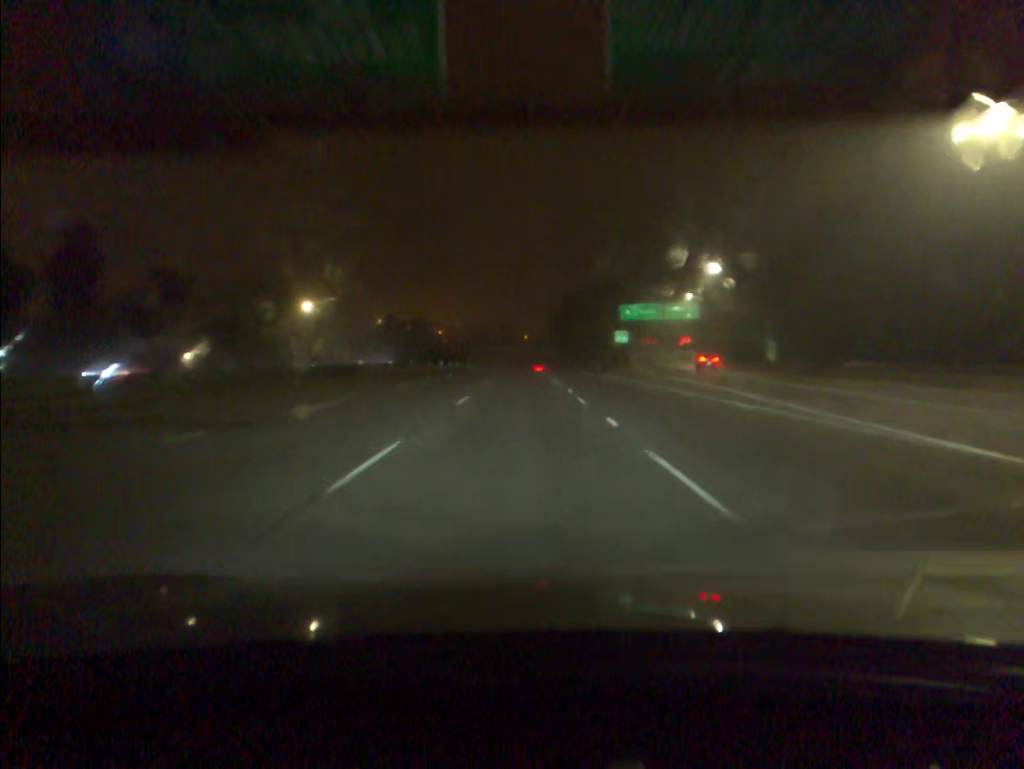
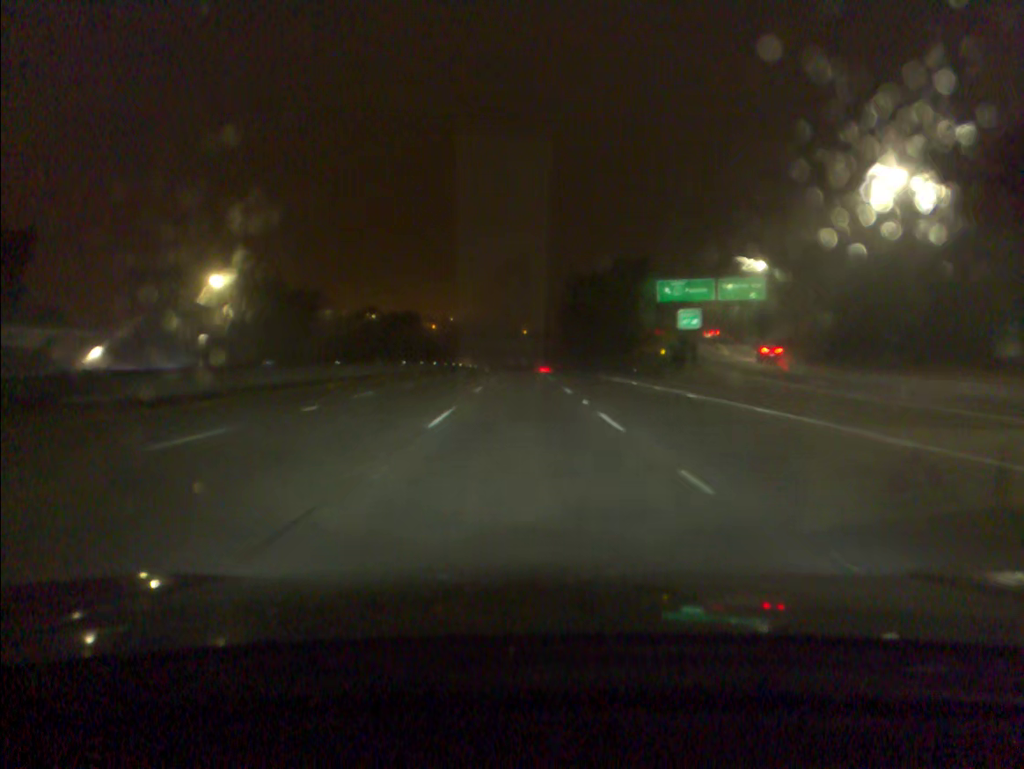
(+0.1, +36.5) m; 0°
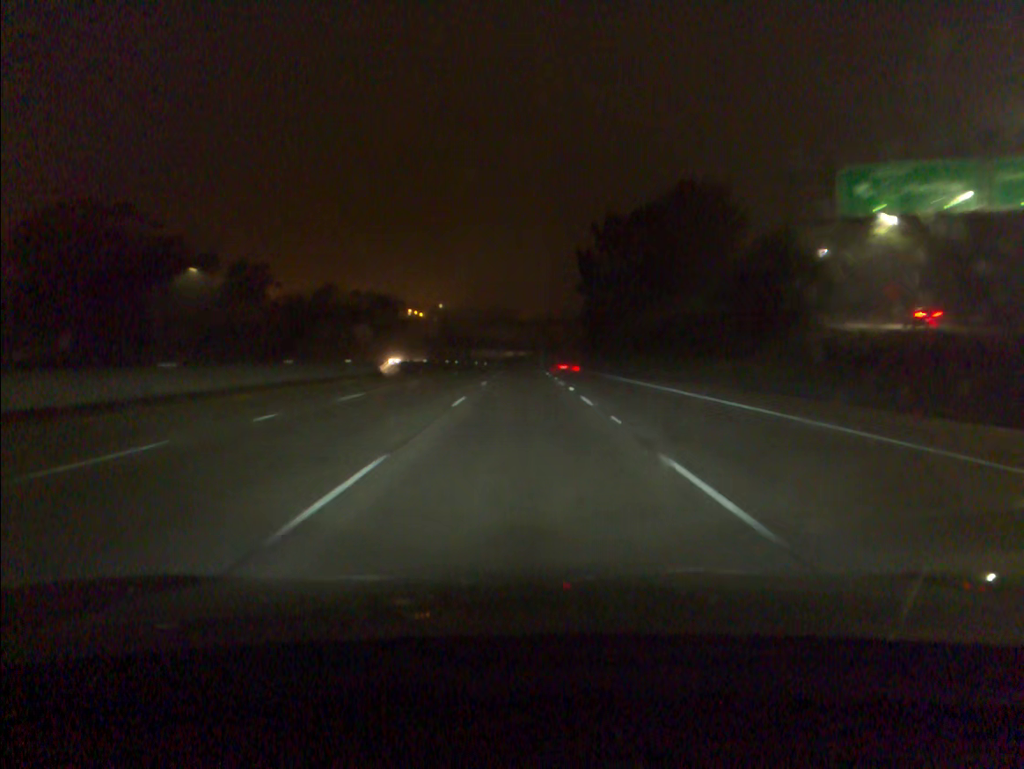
(0.0, +55.0) m; 0°
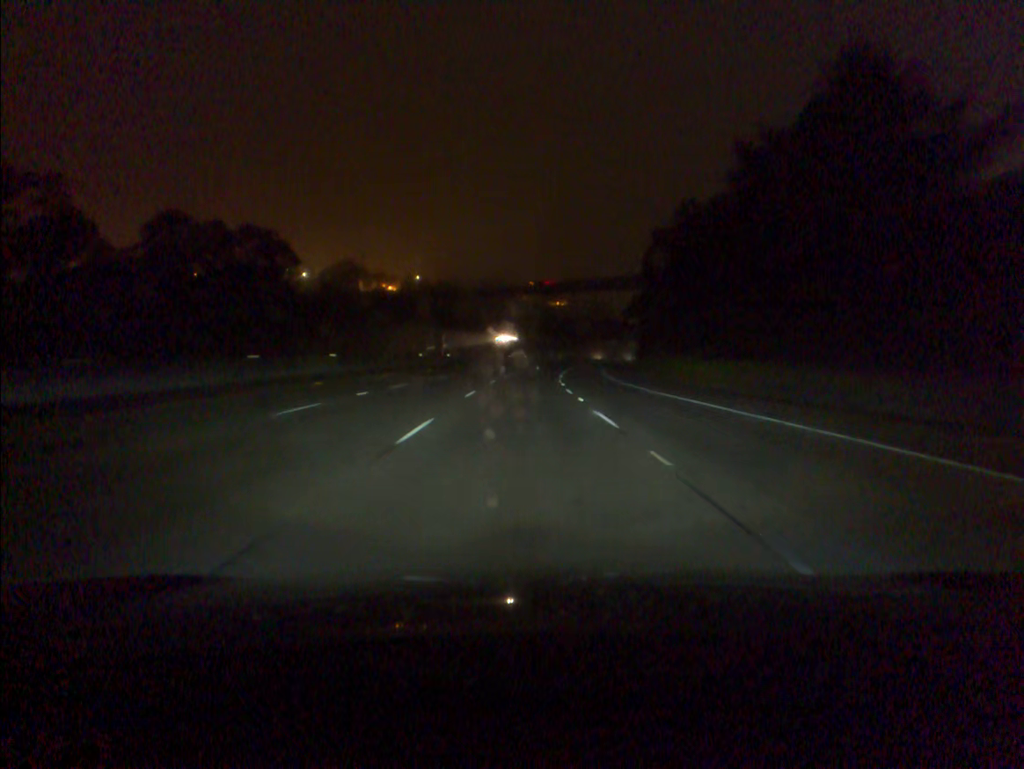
(+0.1, +93.0) m; 0°
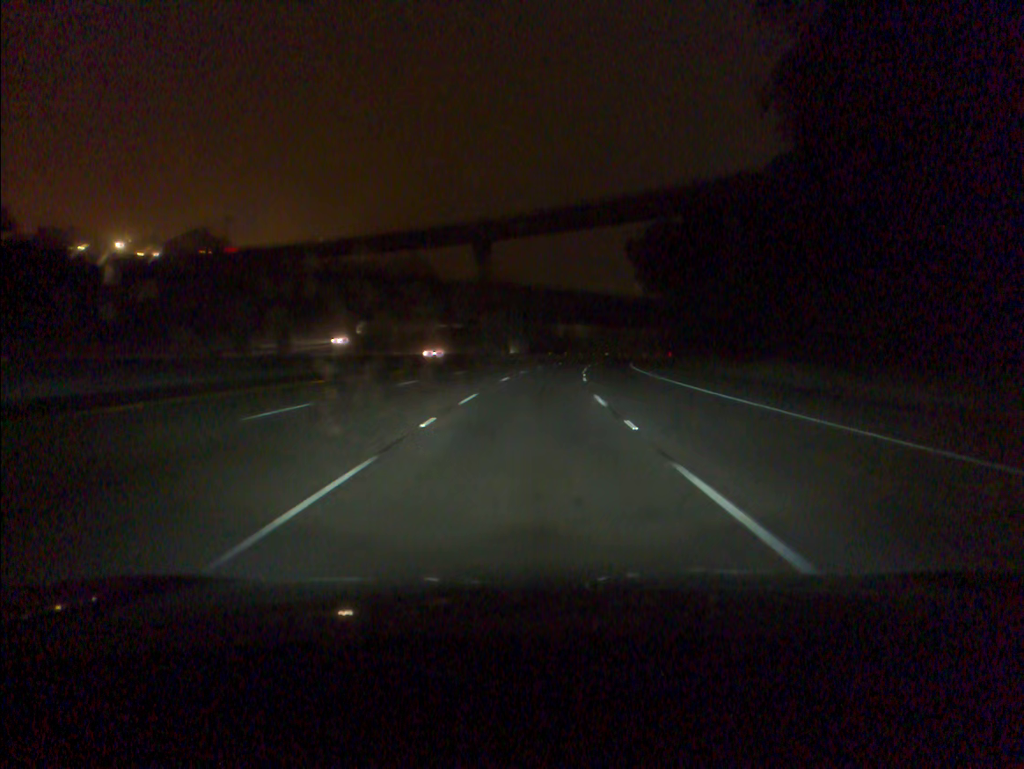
(+2.1, +74.9) m; +5°
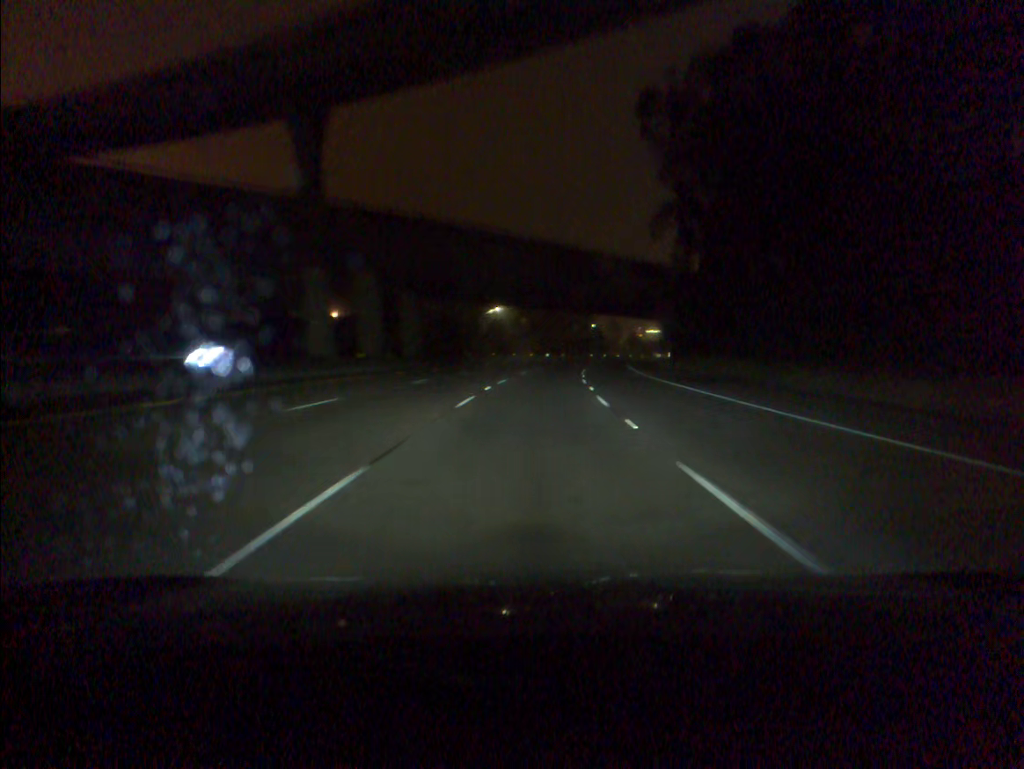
(+2.5, +55.7) m; +5°
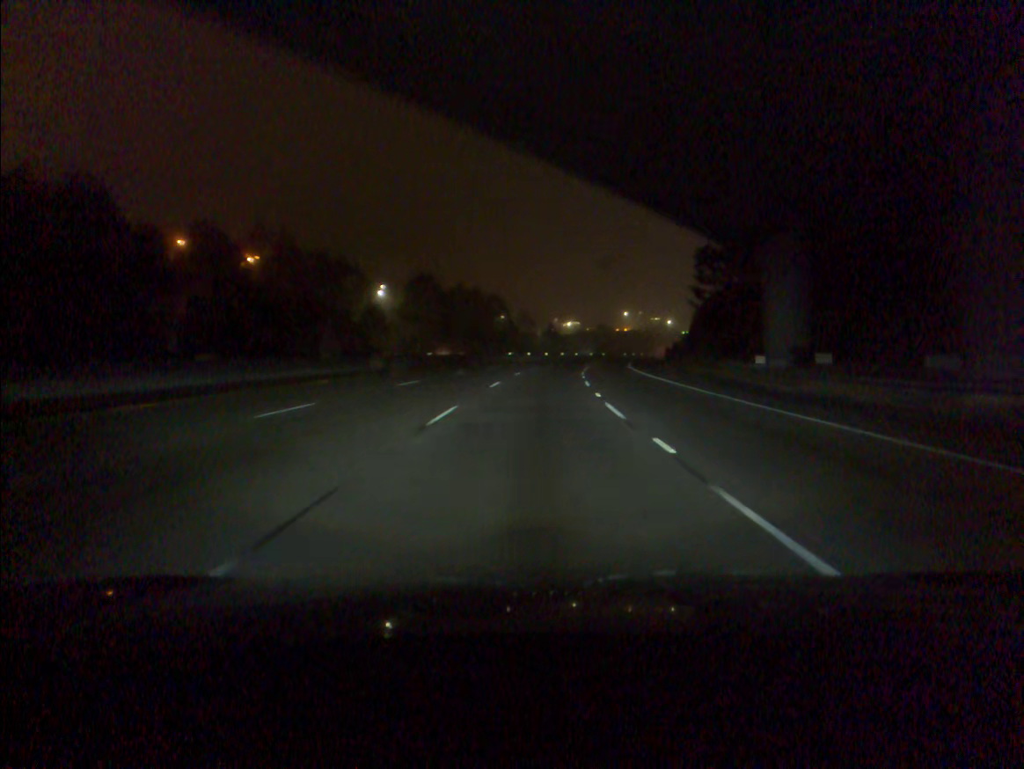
(+4.3, +74.2) m; +7°
